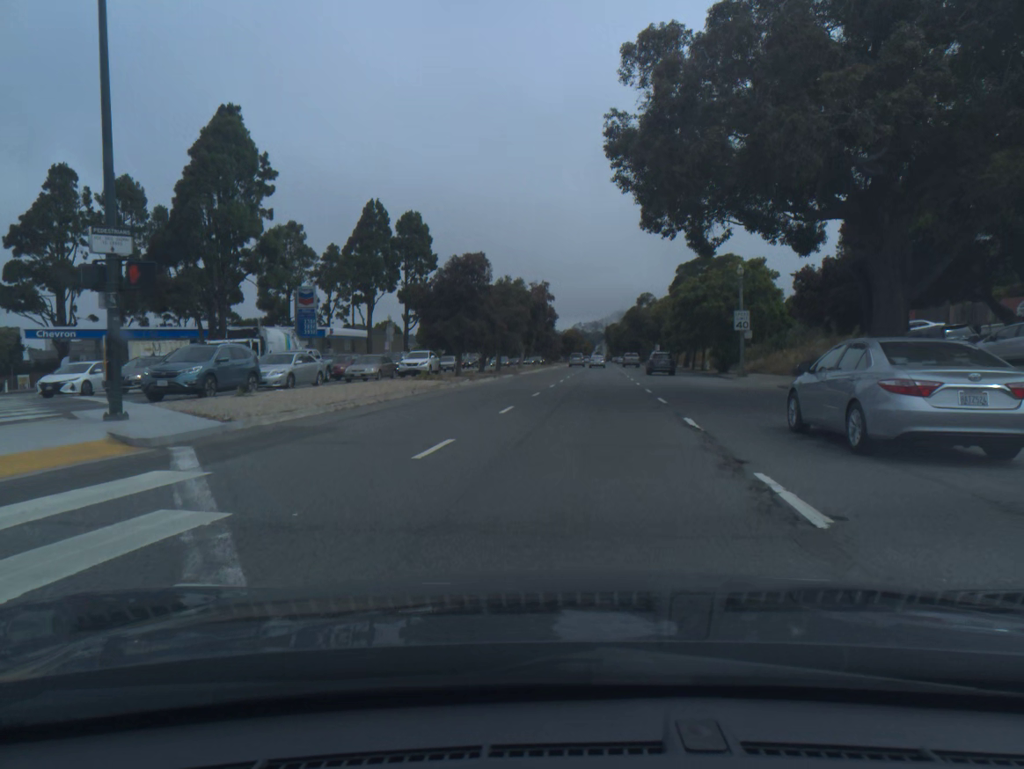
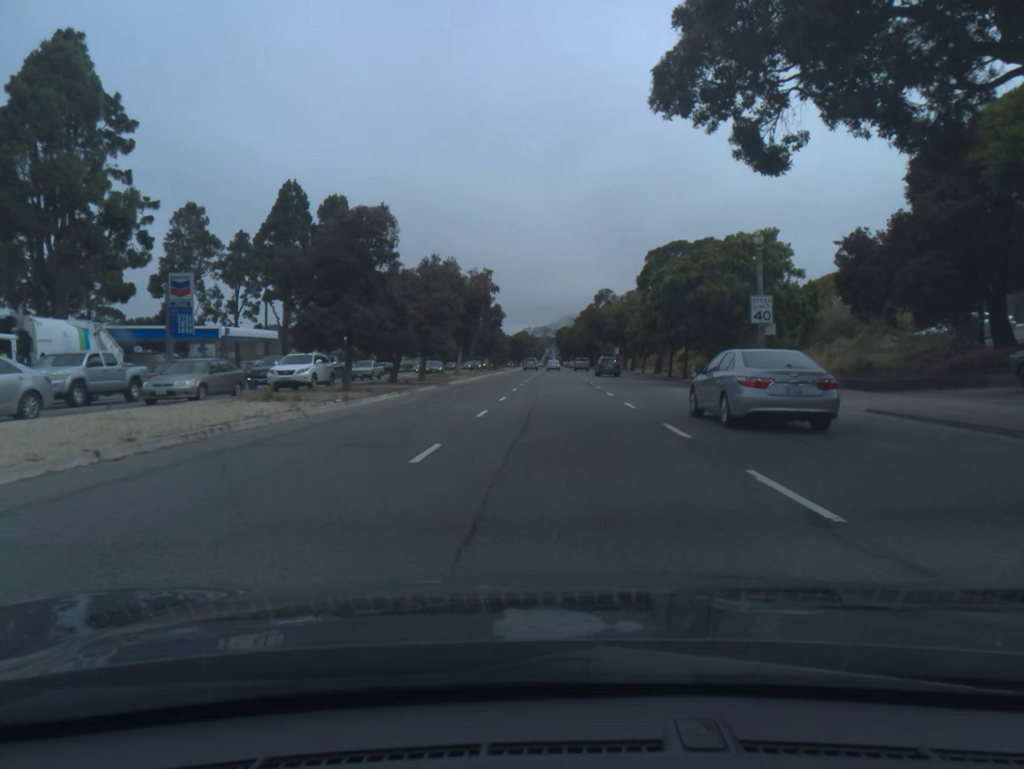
(+0.5, +14.7) m; +4°
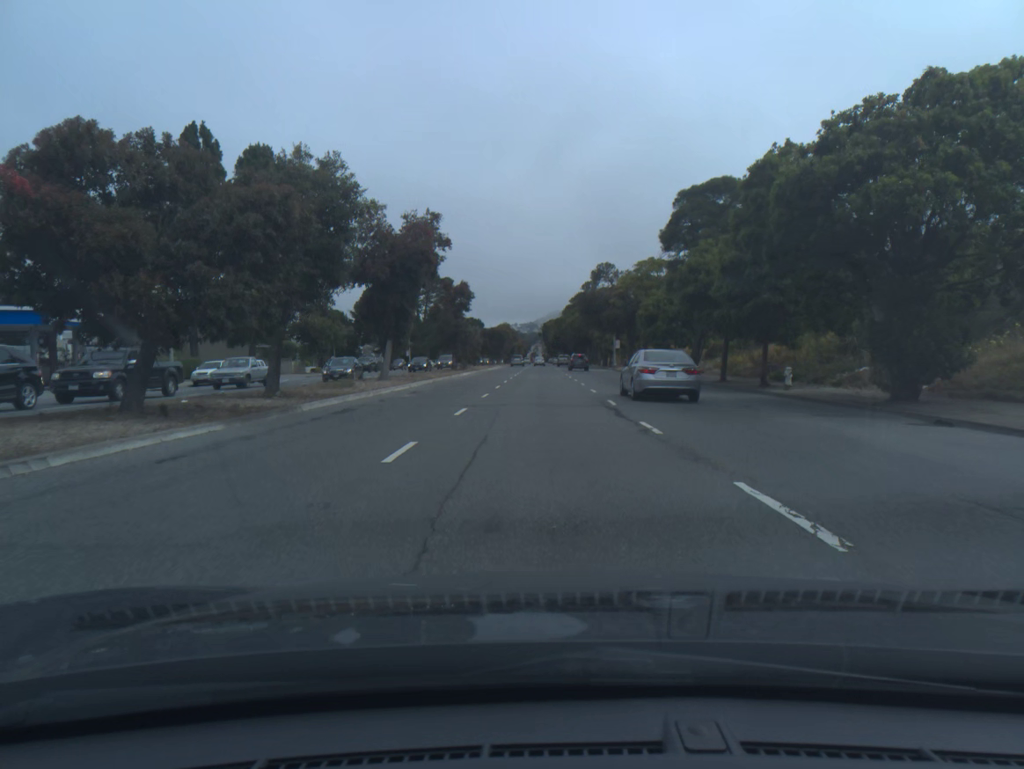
(+0.2, +22.1) m; 0°
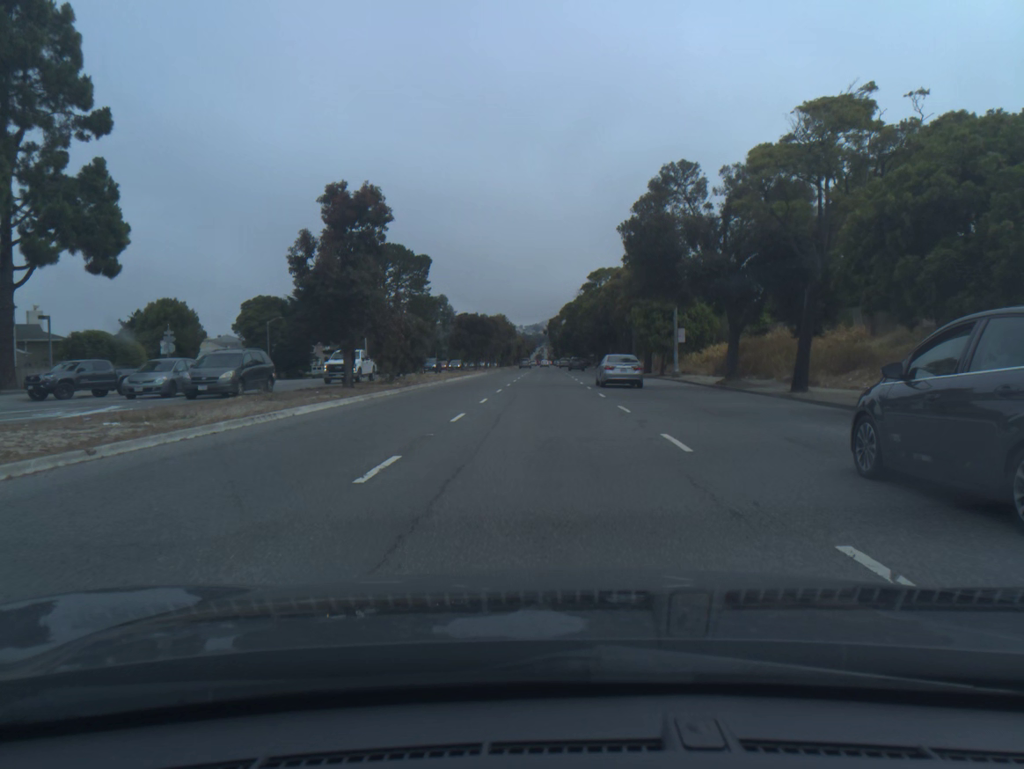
(0.0, +38.3) m; 0°
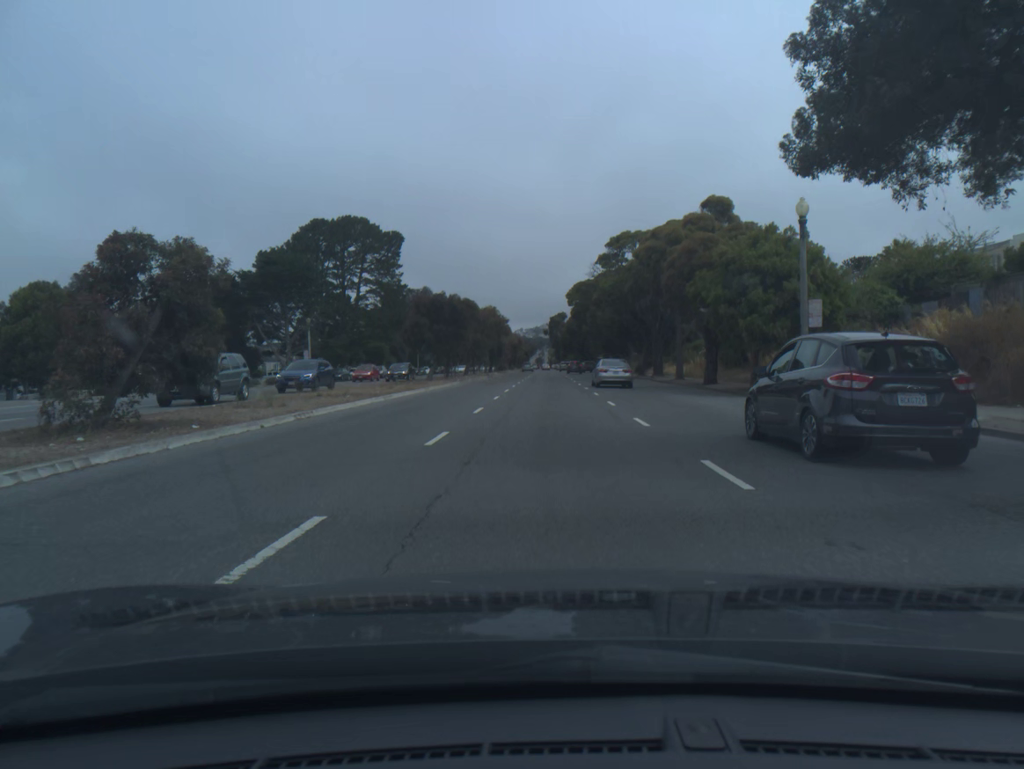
(0.0, +25.0) m; 0°
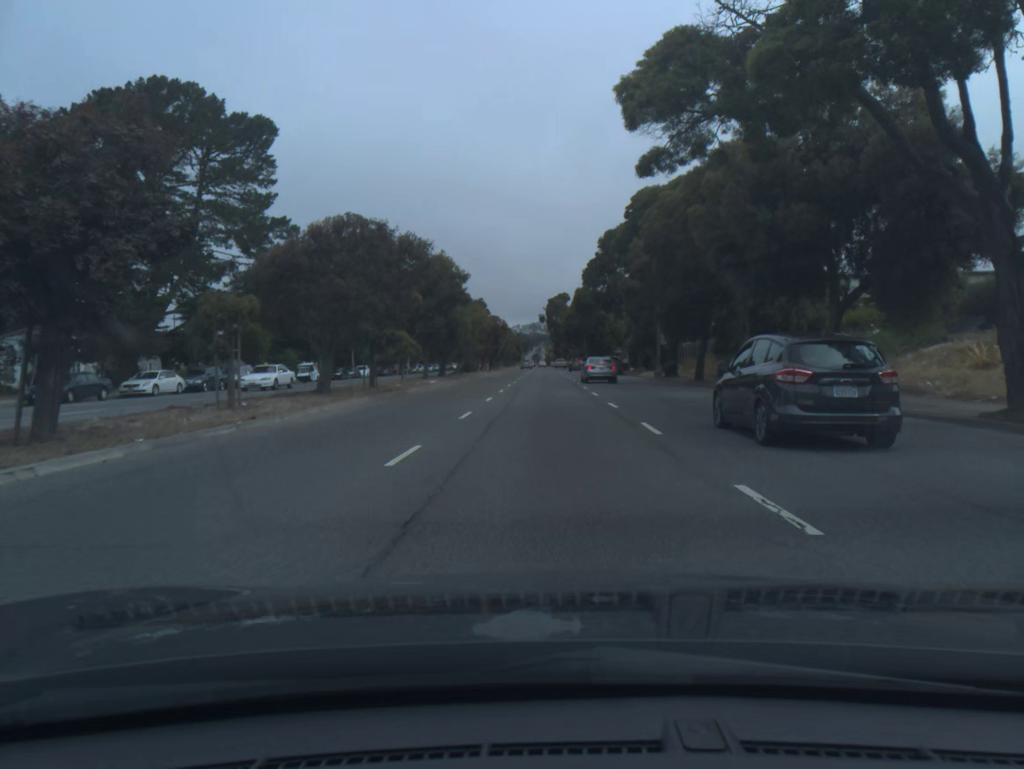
(0.0, +46.4) m; 0°
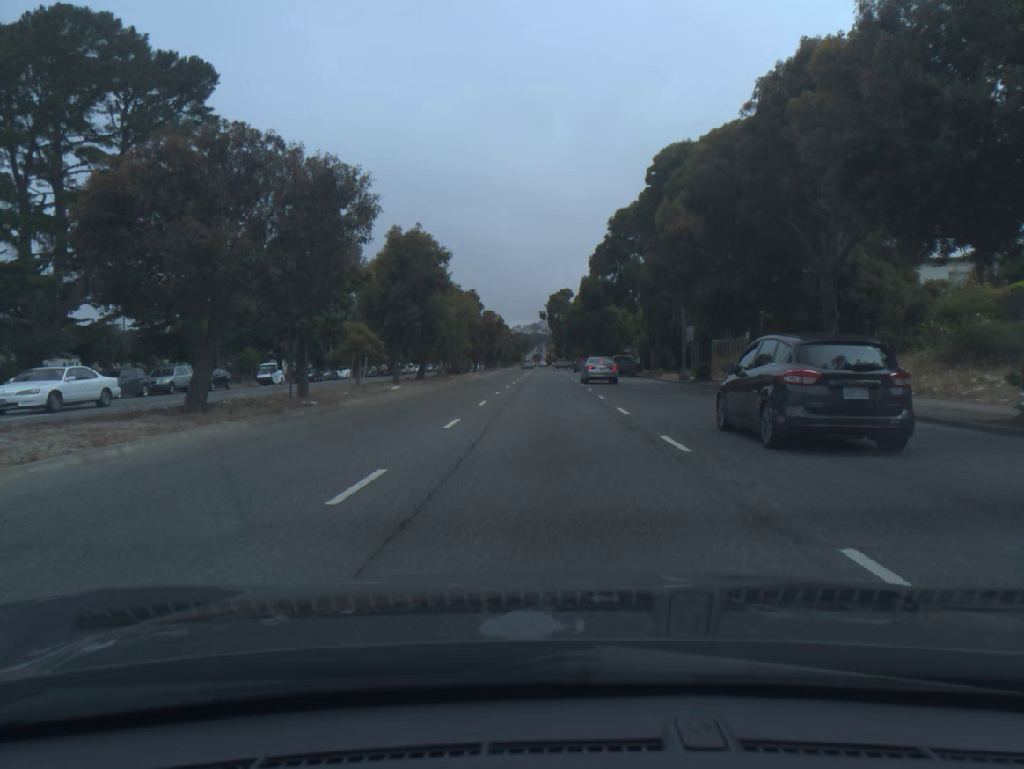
(0.0, +10.0) m; 0°
